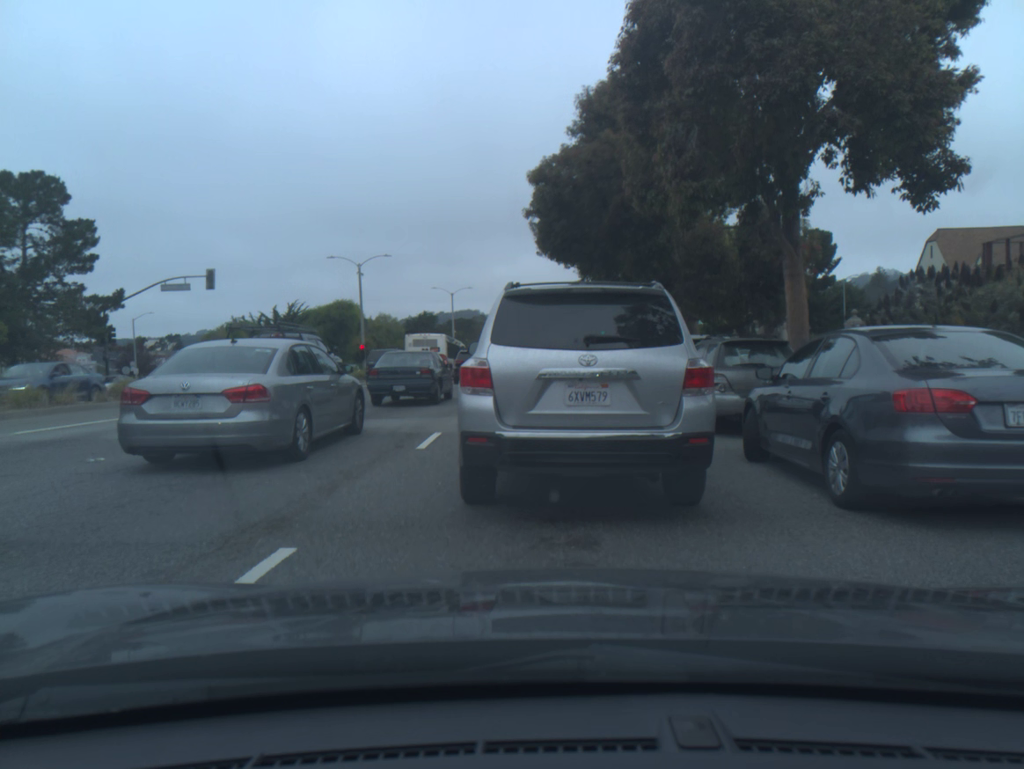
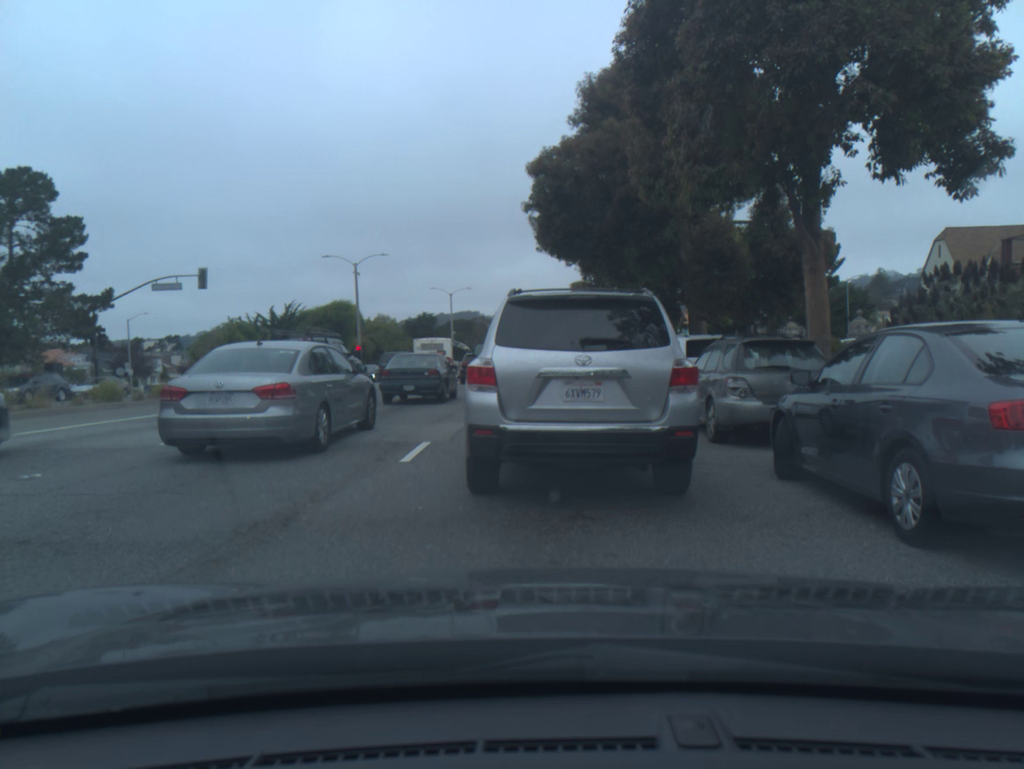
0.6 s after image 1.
(0.0, +1.1) m; 0°
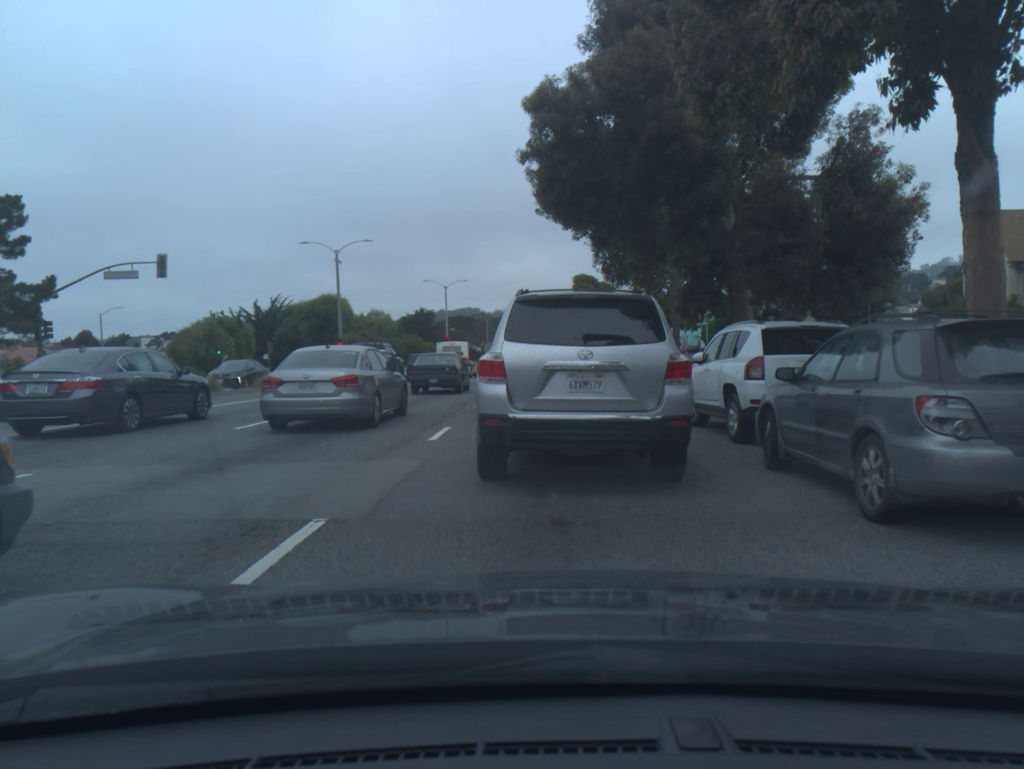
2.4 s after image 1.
(0.0, +5.2) m; 0°
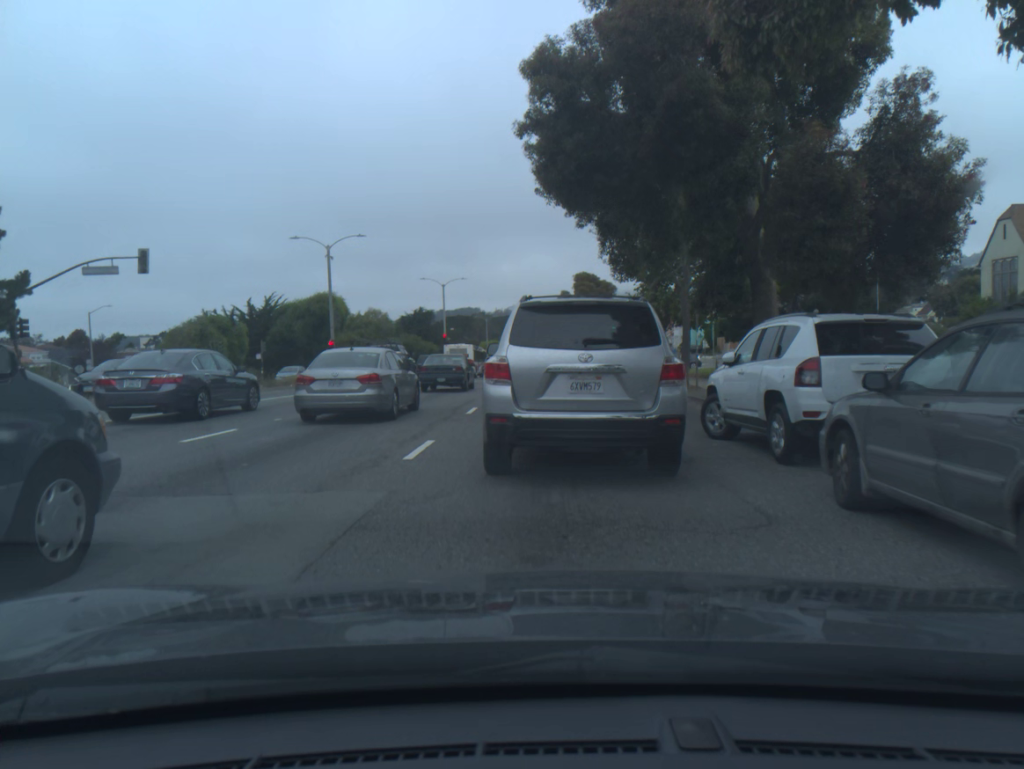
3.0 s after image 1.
(0.0, +2.0) m; 0°
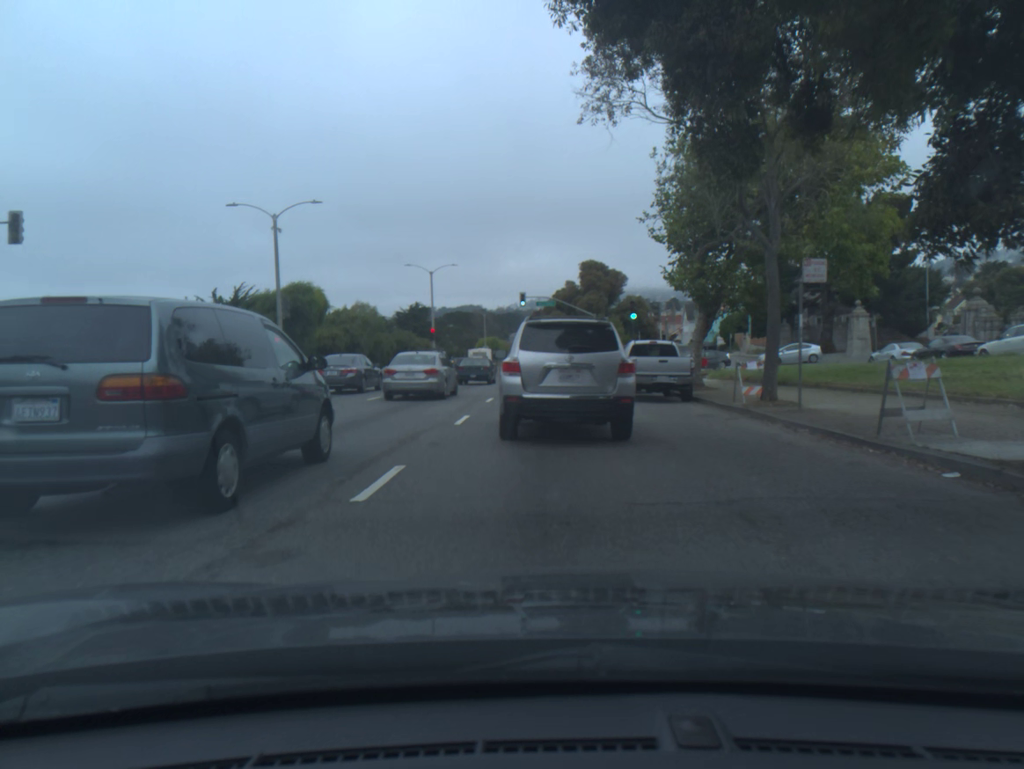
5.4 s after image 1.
(0.0, +10.0) m; 0°
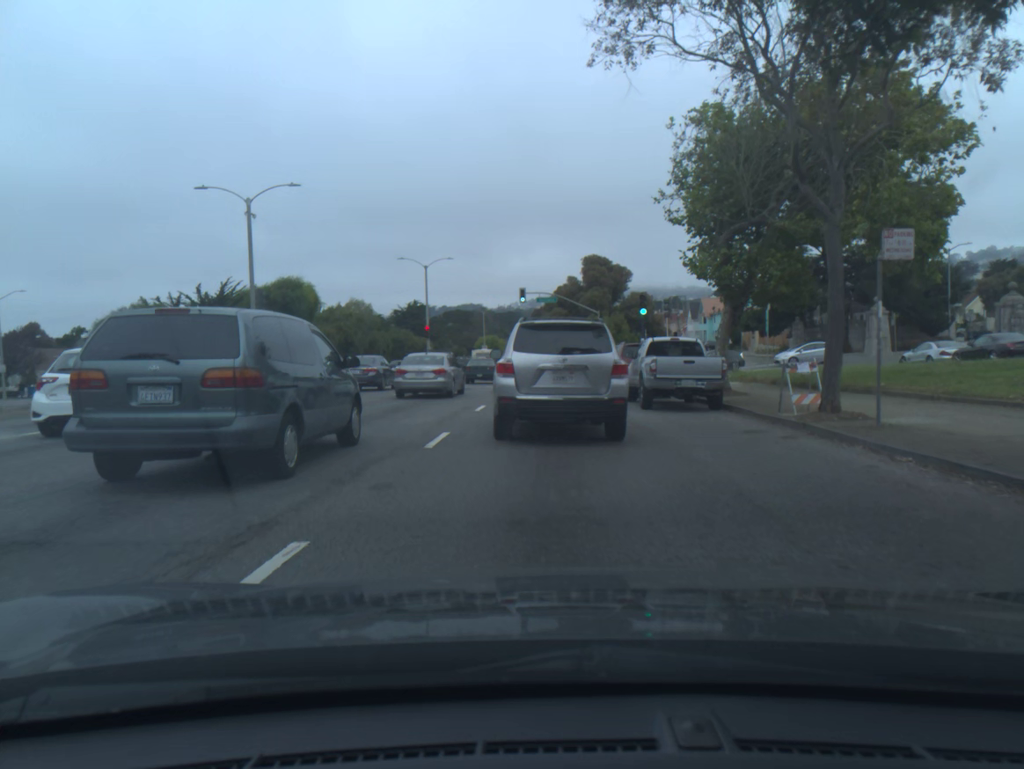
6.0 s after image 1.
(0.0, +3.5) m; 0°
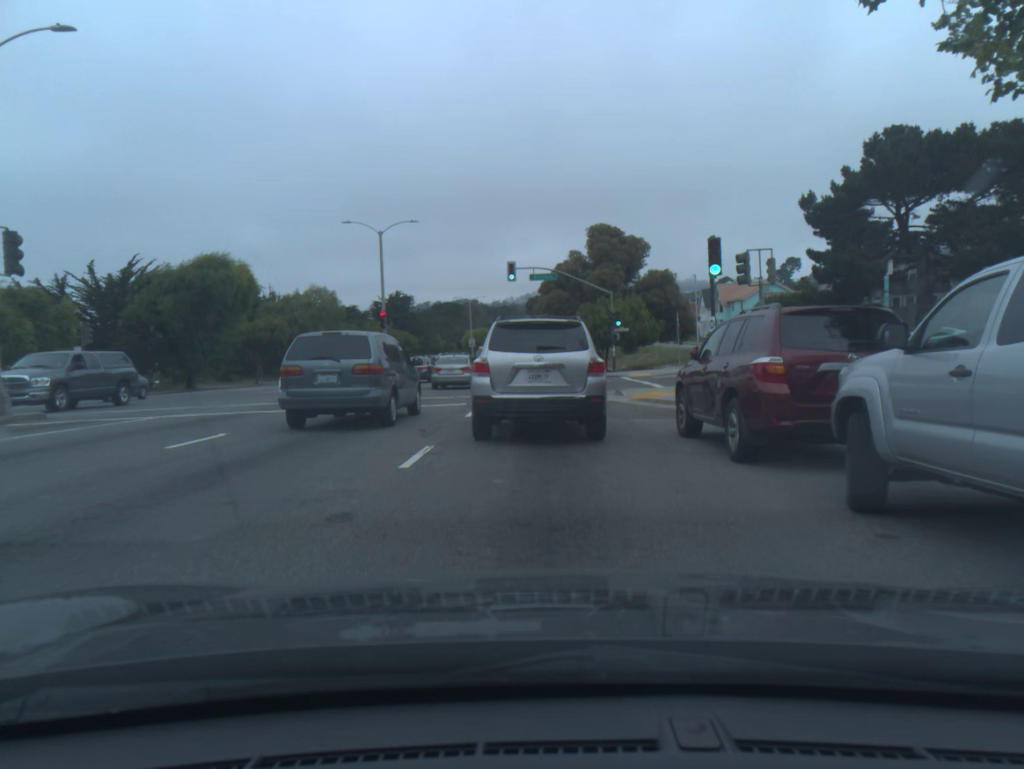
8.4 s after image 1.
(0.0, +15.9) m; +1°
